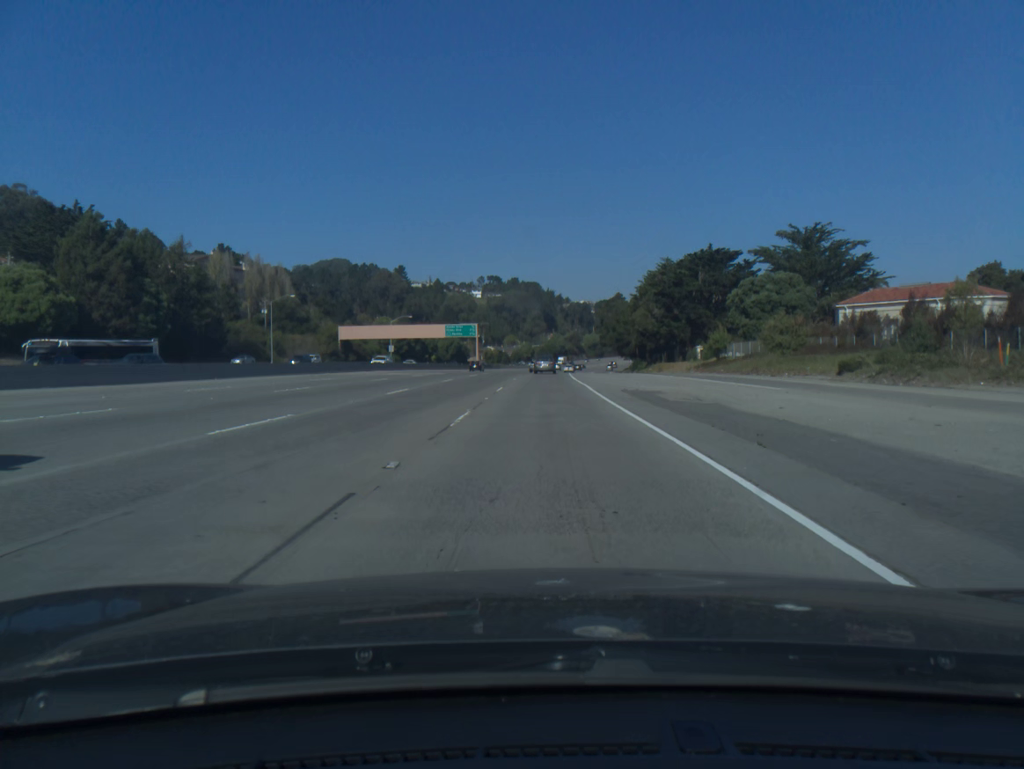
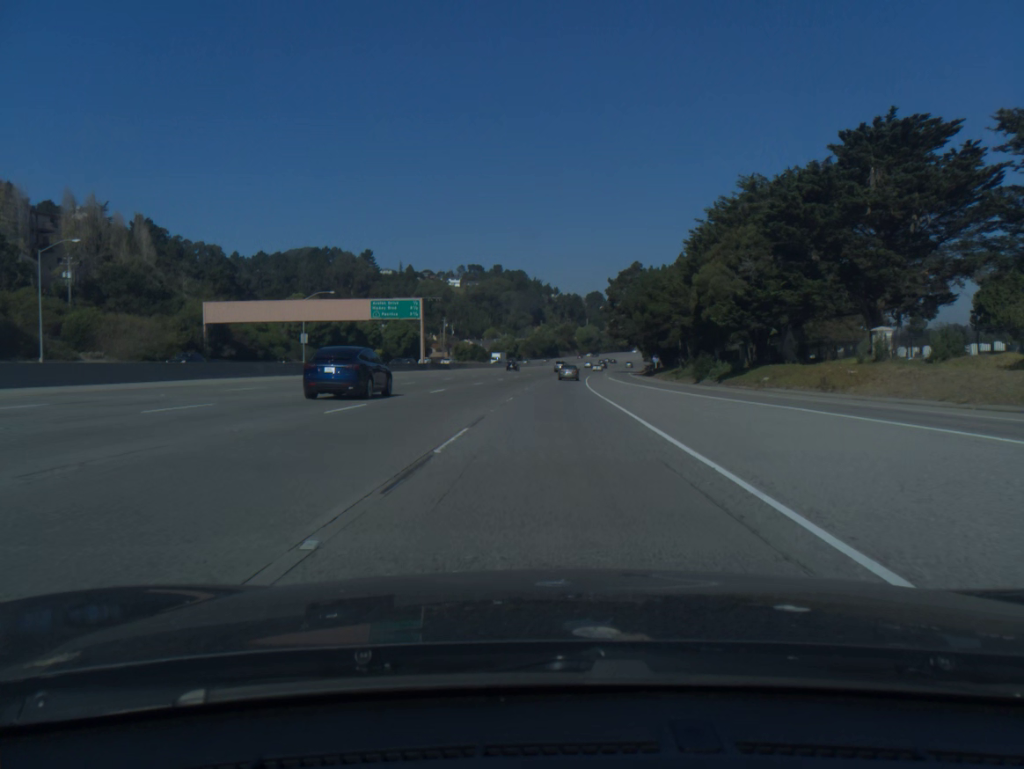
(+0.3, +62.2) m; +1°
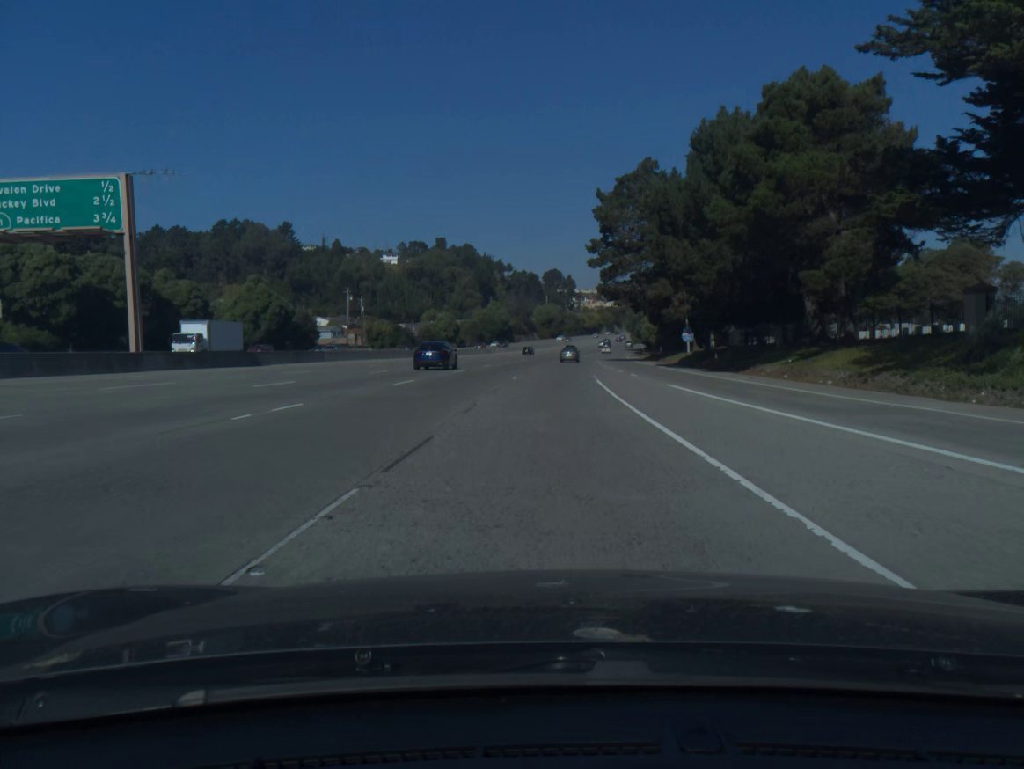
(+1.7, +65.0) m; +3°
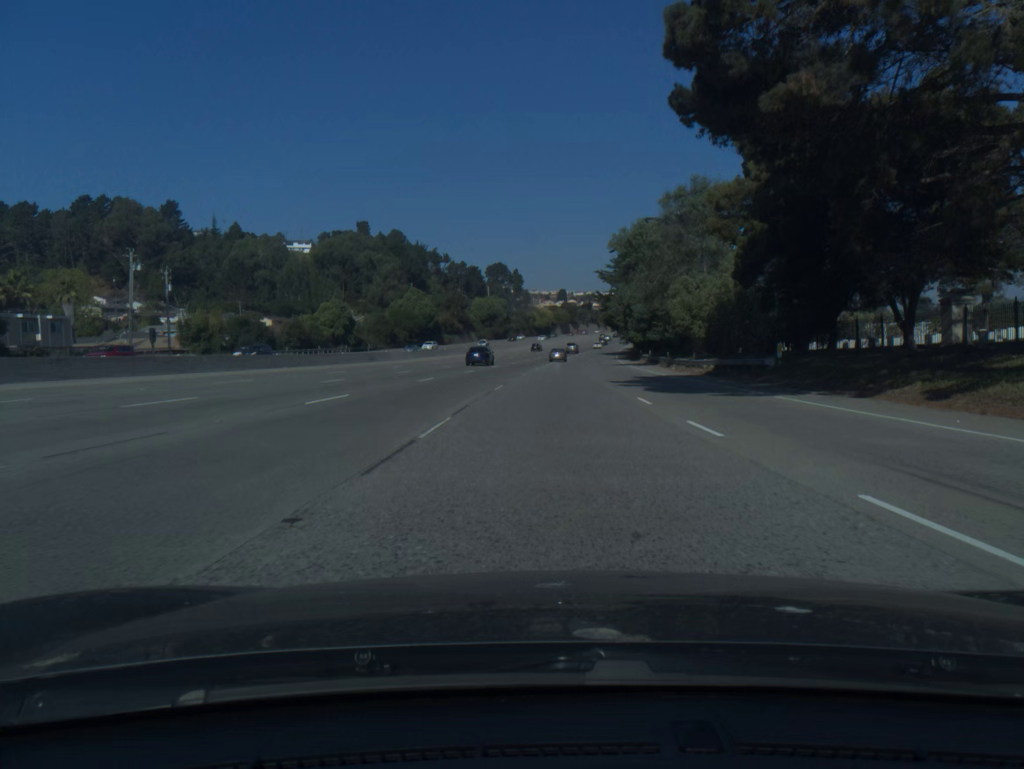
(+2.0, +64.9) m; +4°
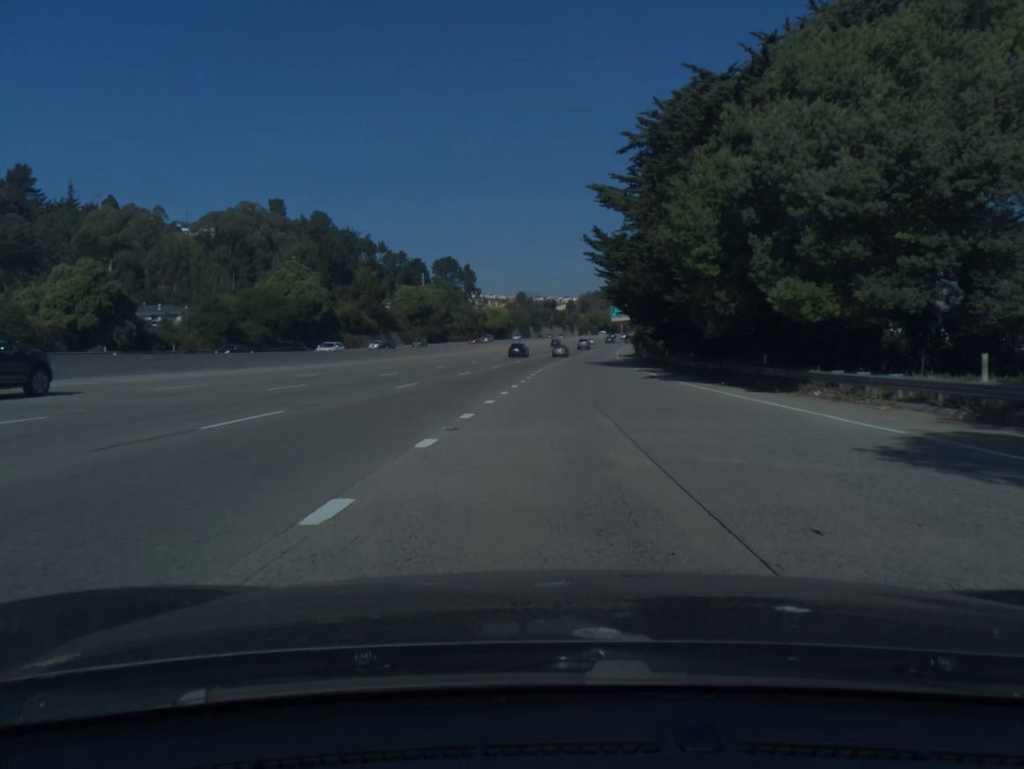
(+1.8, +64.4) m; +3°
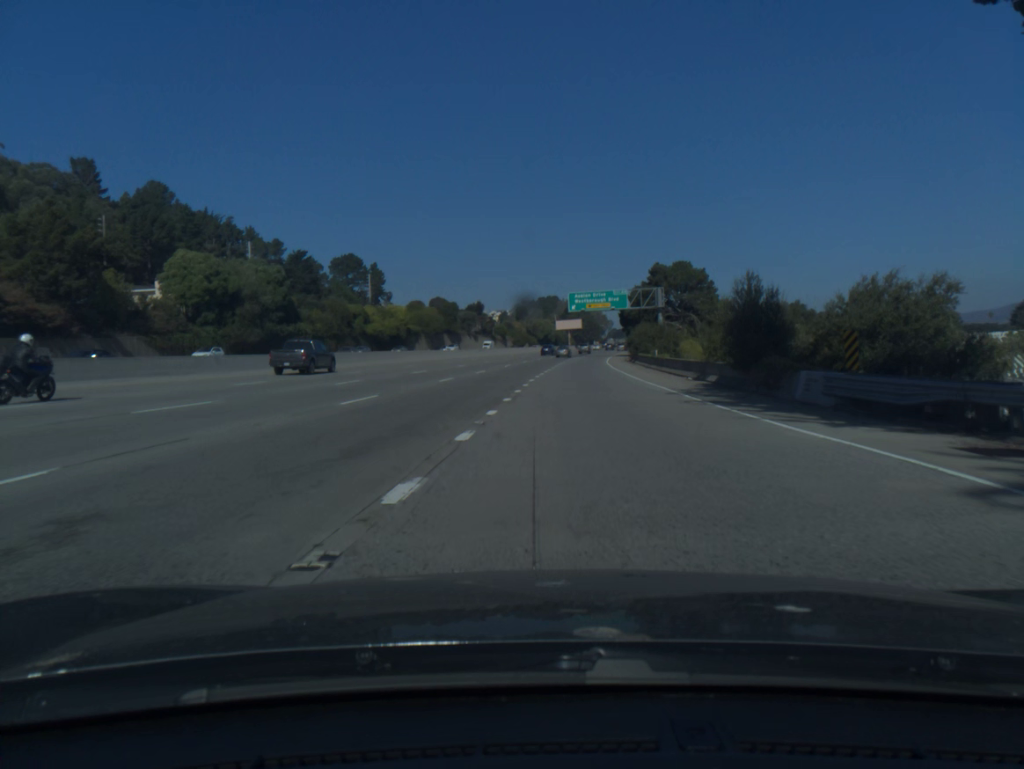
(+3.7, +80.5) m; +5°
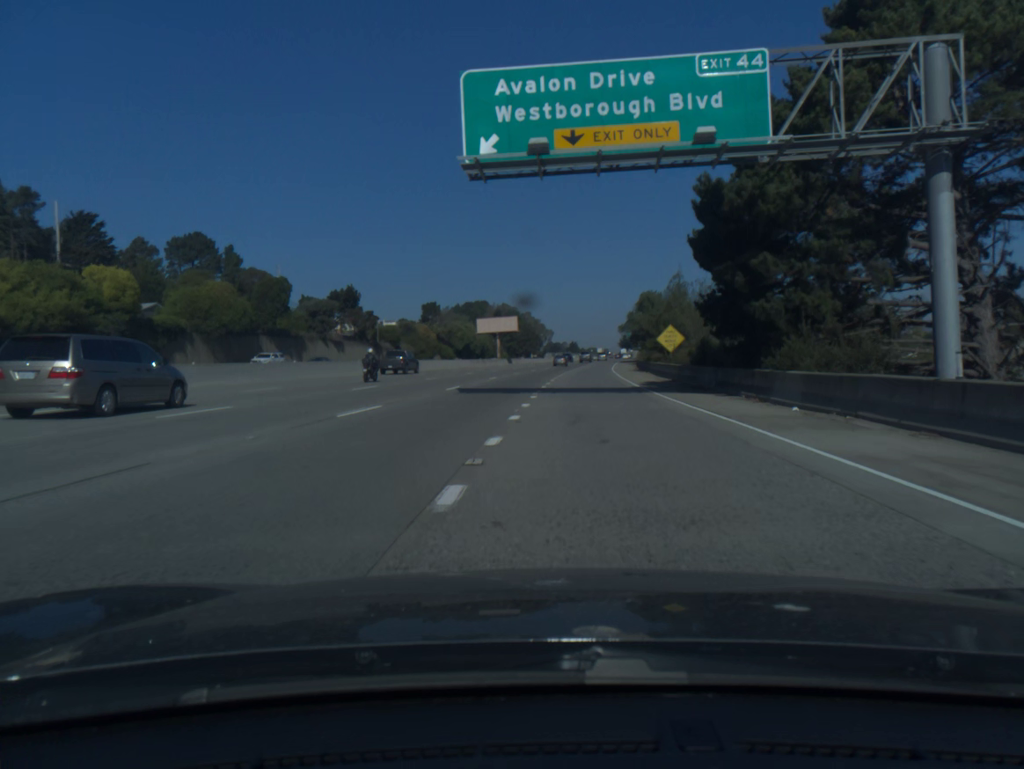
(+3.9, +86.8) m; +5°
